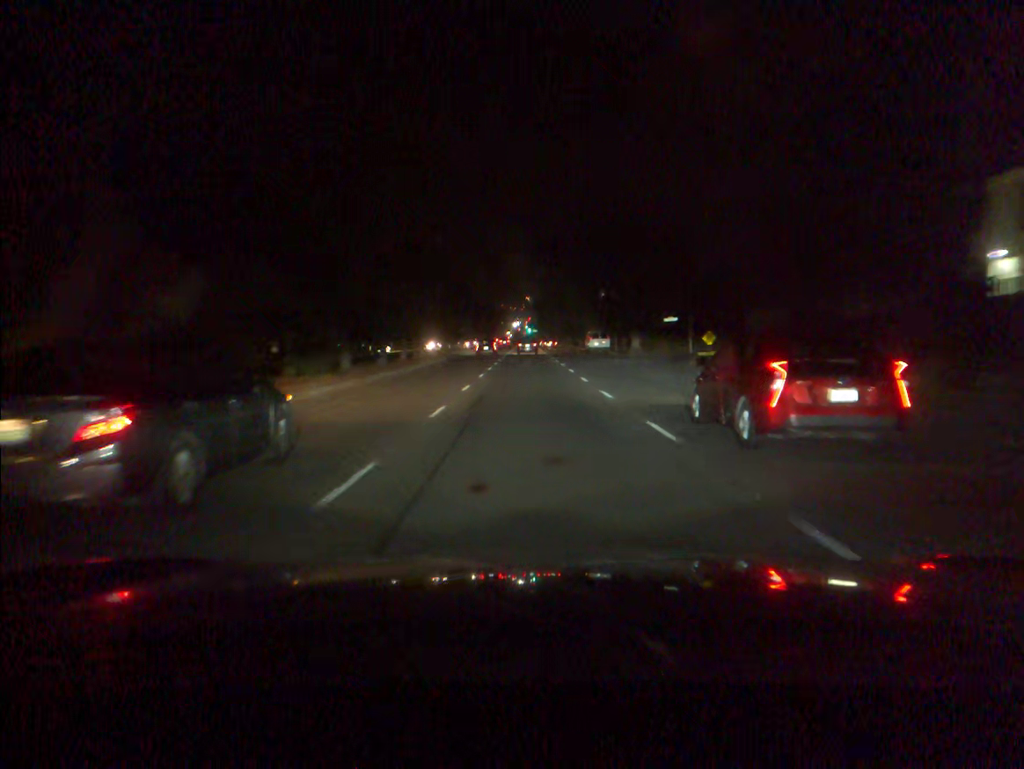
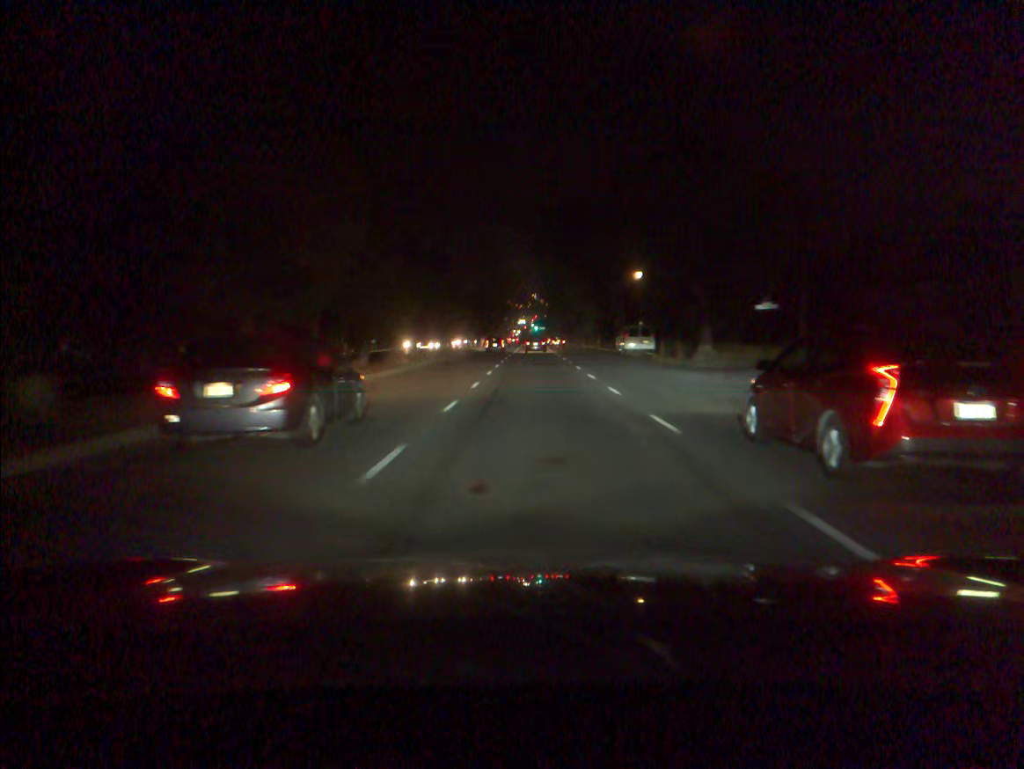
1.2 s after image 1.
(-0.1, +21.7) m; 0°
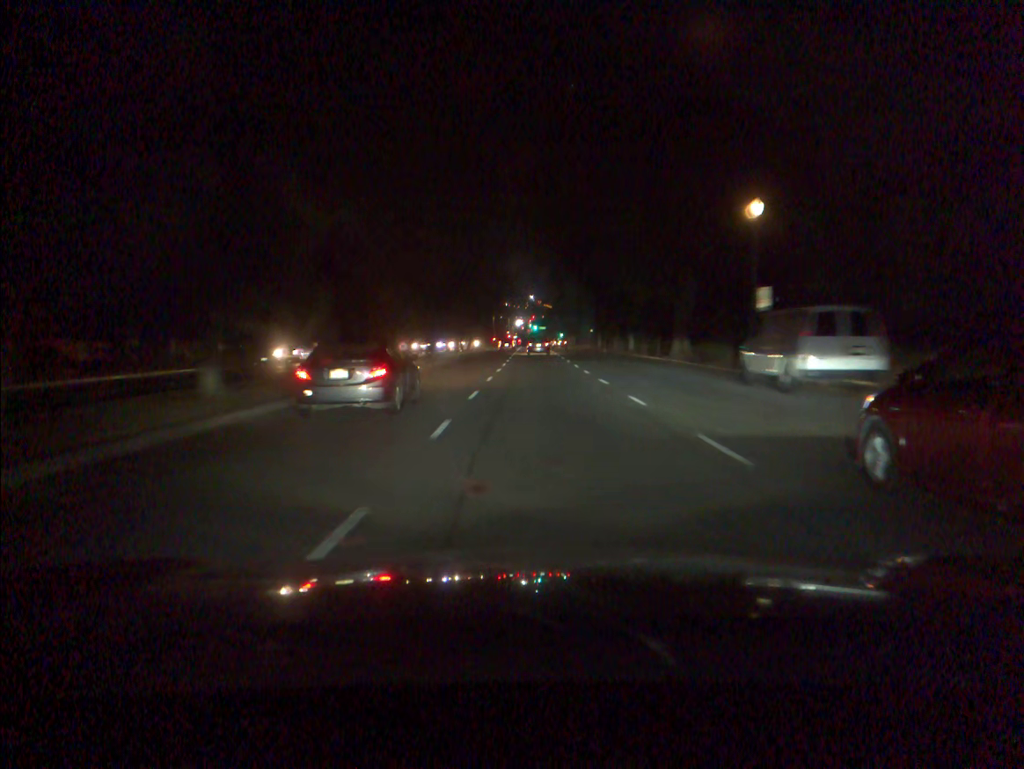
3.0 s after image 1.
(-0.1, +32.5) m; 0°
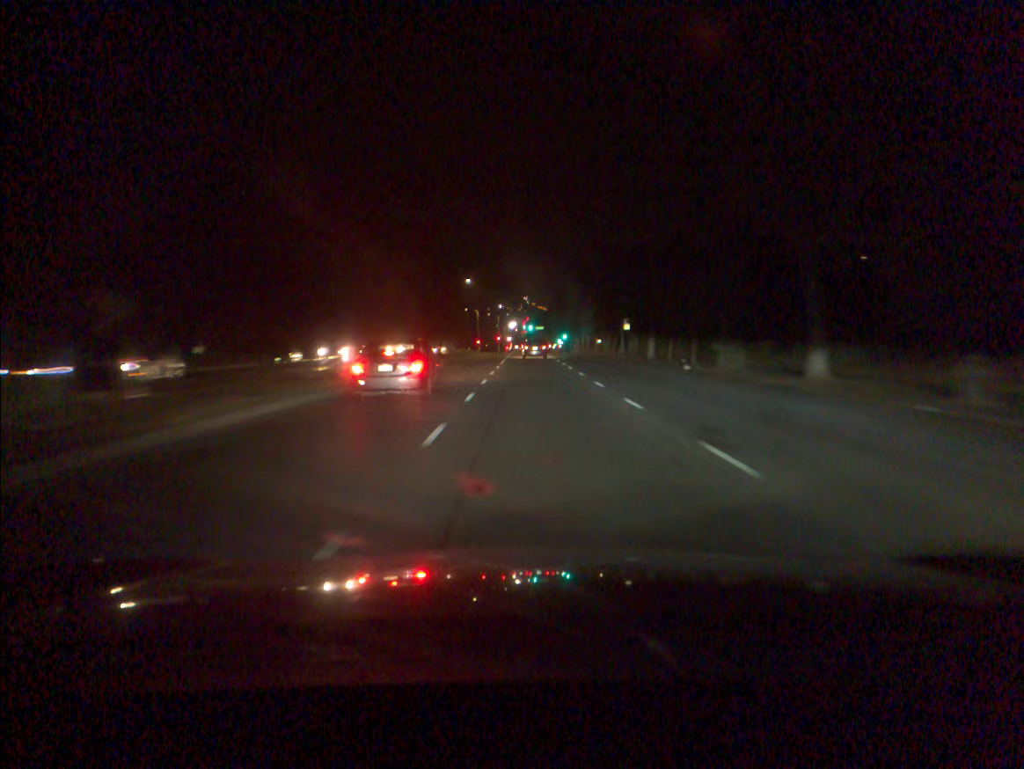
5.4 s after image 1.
(+0.1, +43.6) m; 0°
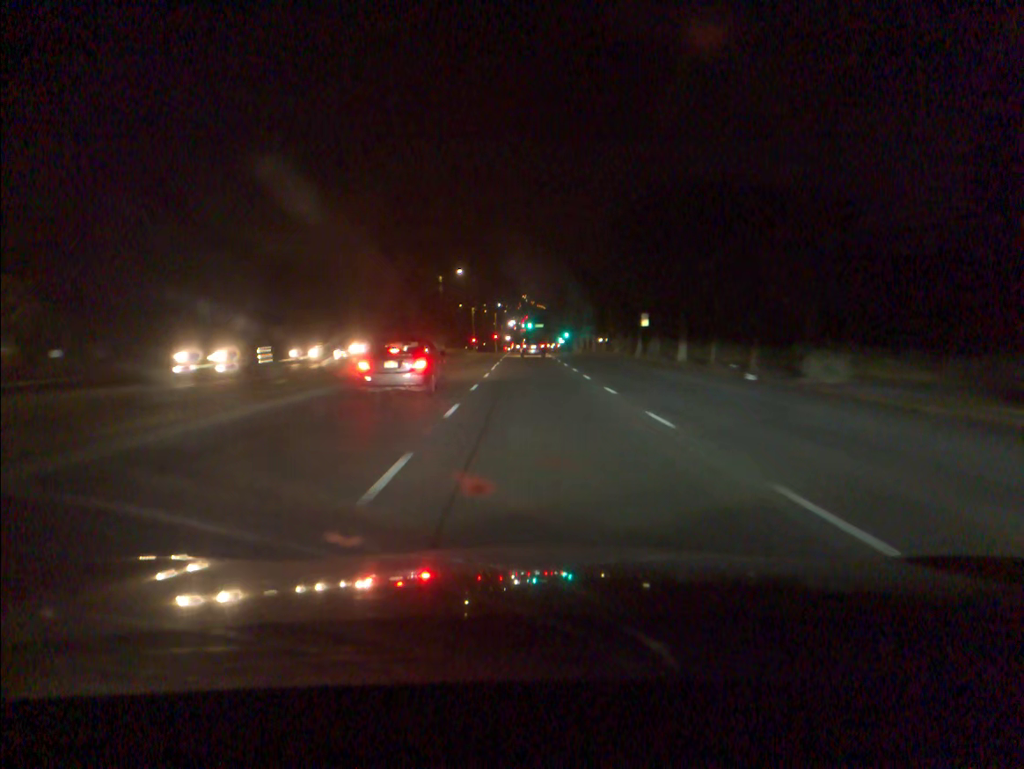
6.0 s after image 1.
(0.0, +10.9) m; 0°
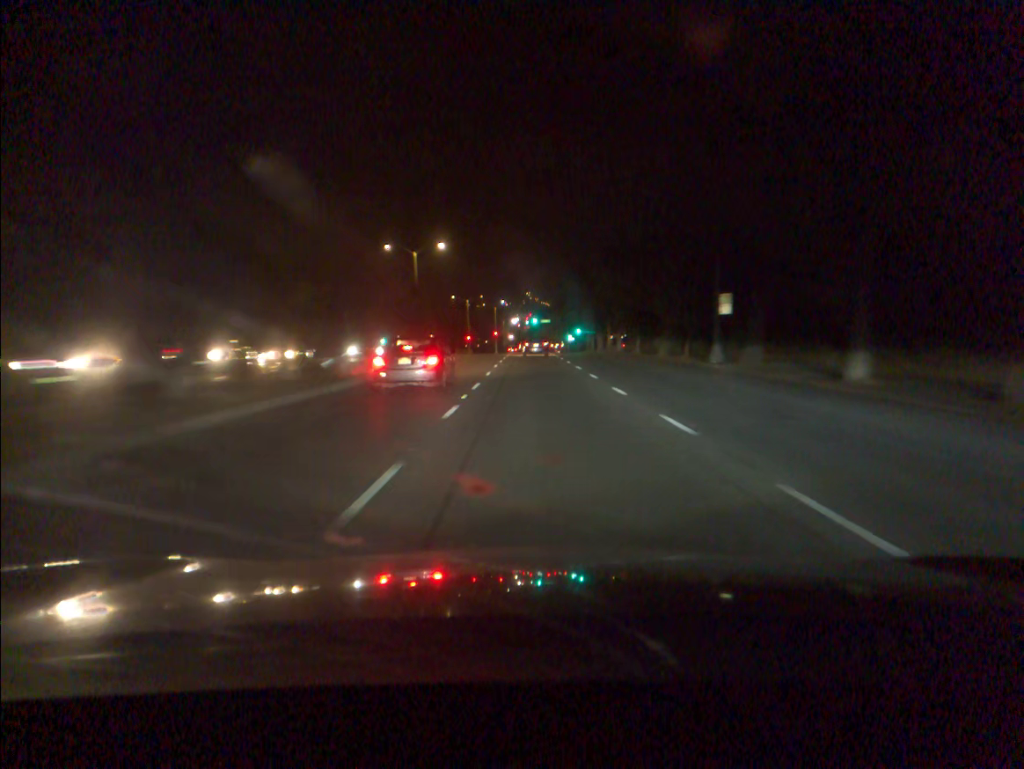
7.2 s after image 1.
(0.0, +22.1) m; 0°
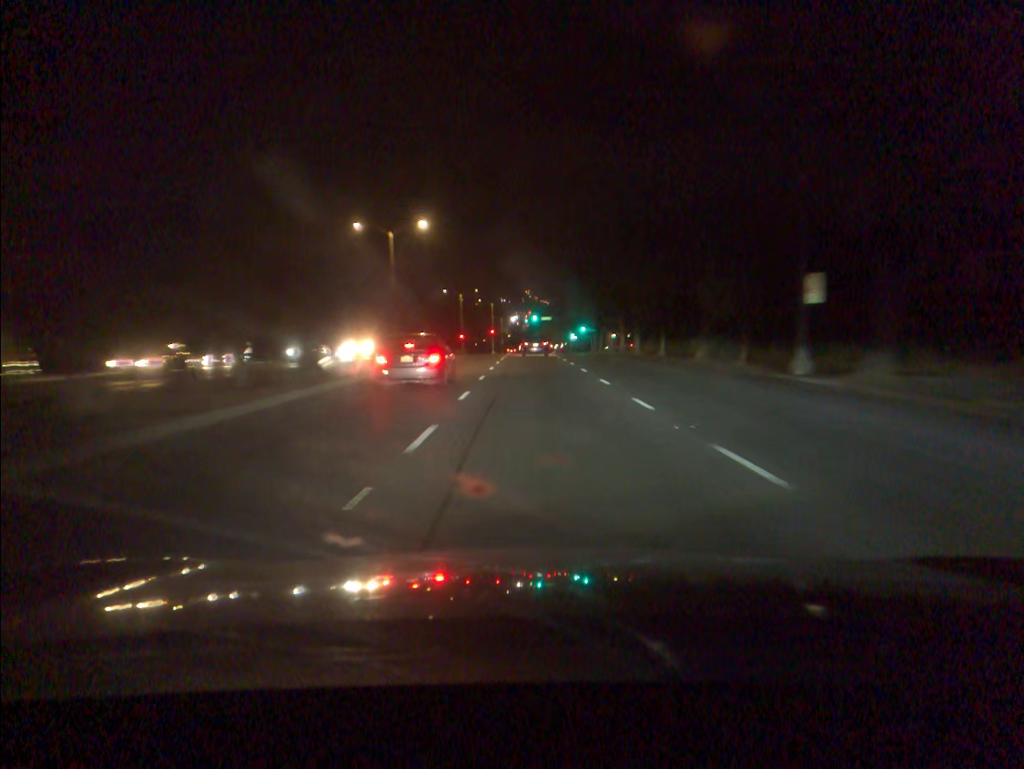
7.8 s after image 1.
(0.0, +11.1) m; 0°
